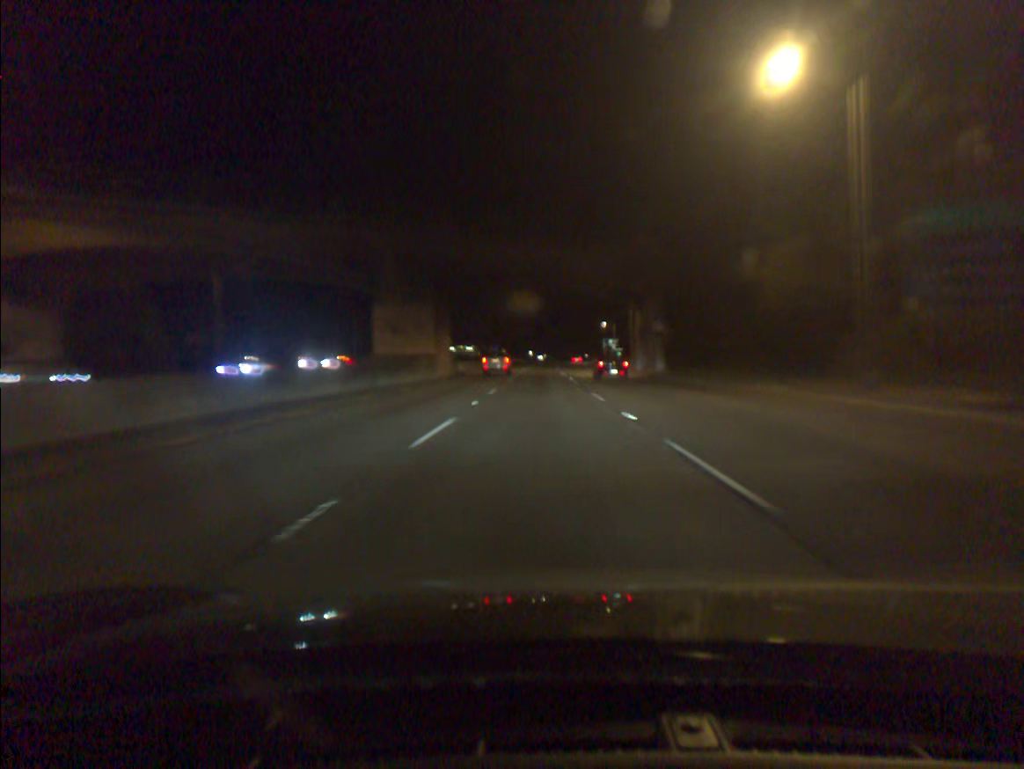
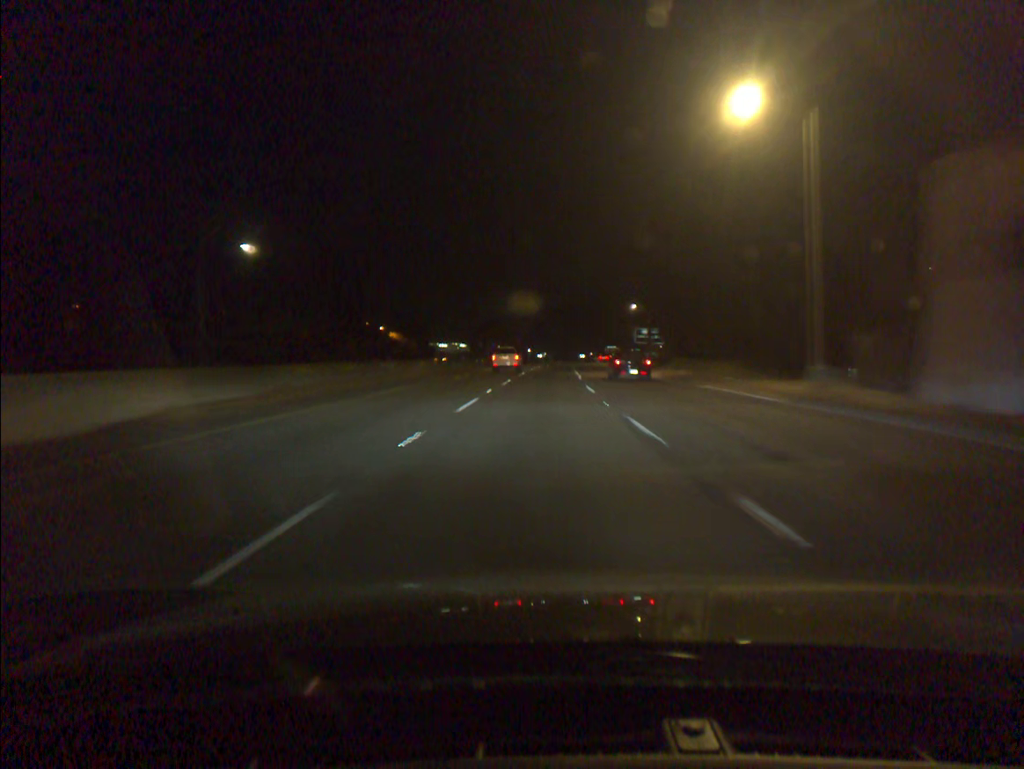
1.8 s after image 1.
(+0.1, +53.3) m; 0°
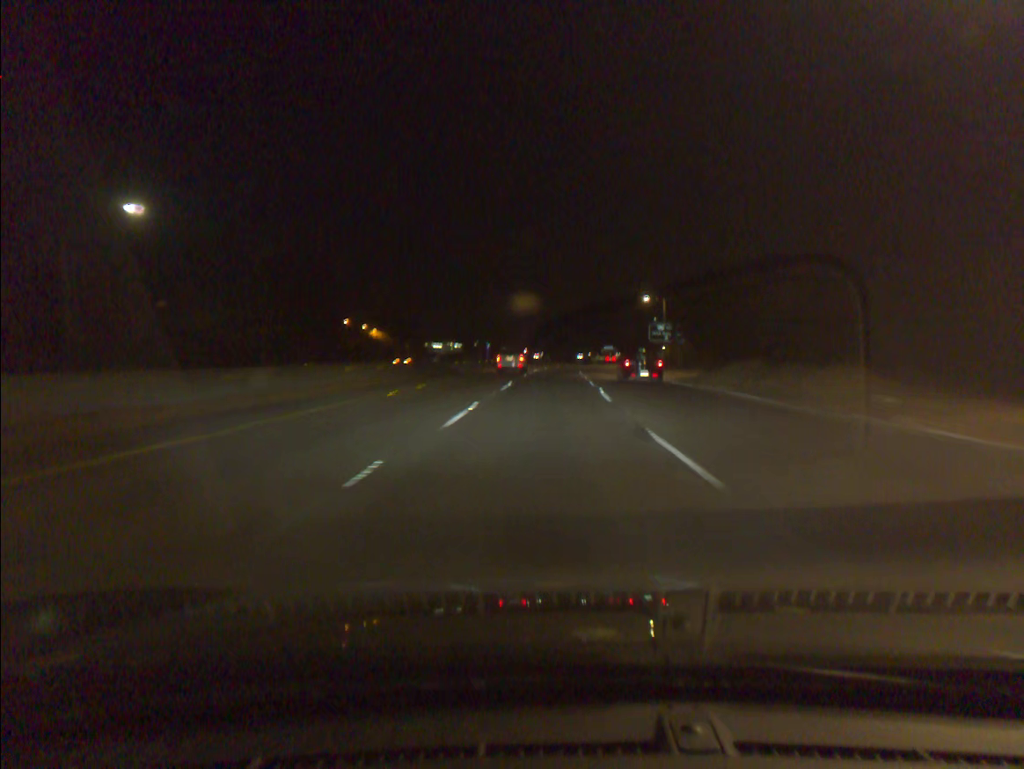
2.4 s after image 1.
(0.0, +17.7) m; 0°
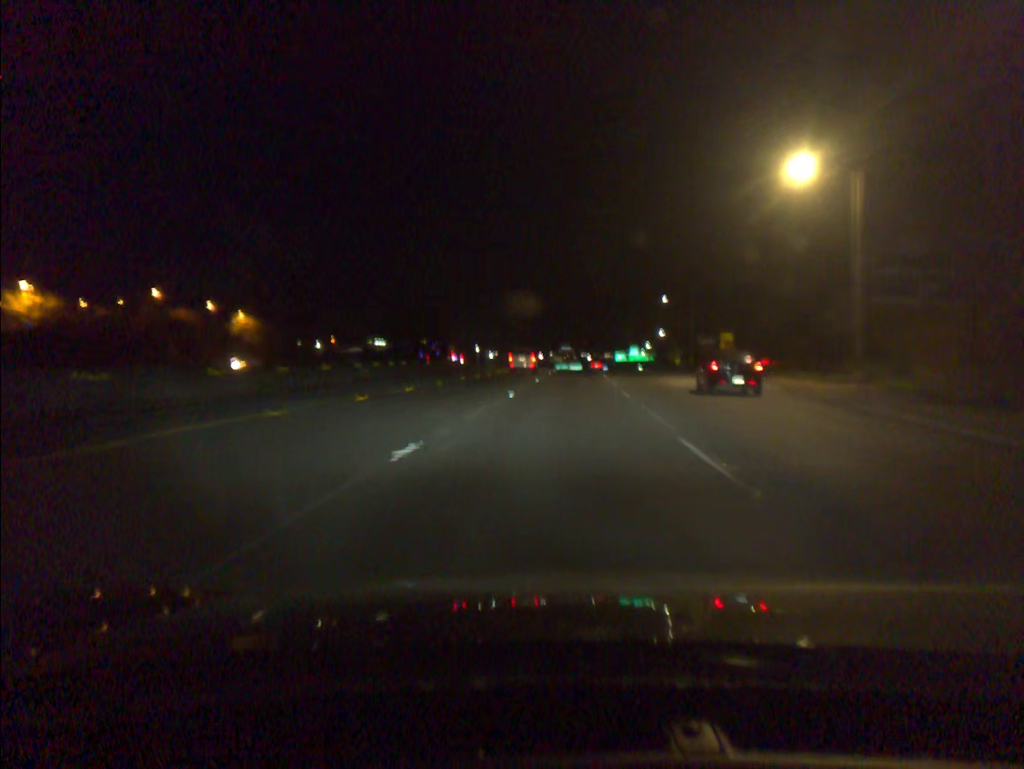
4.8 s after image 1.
(+1.6, +68.7) m; +3°
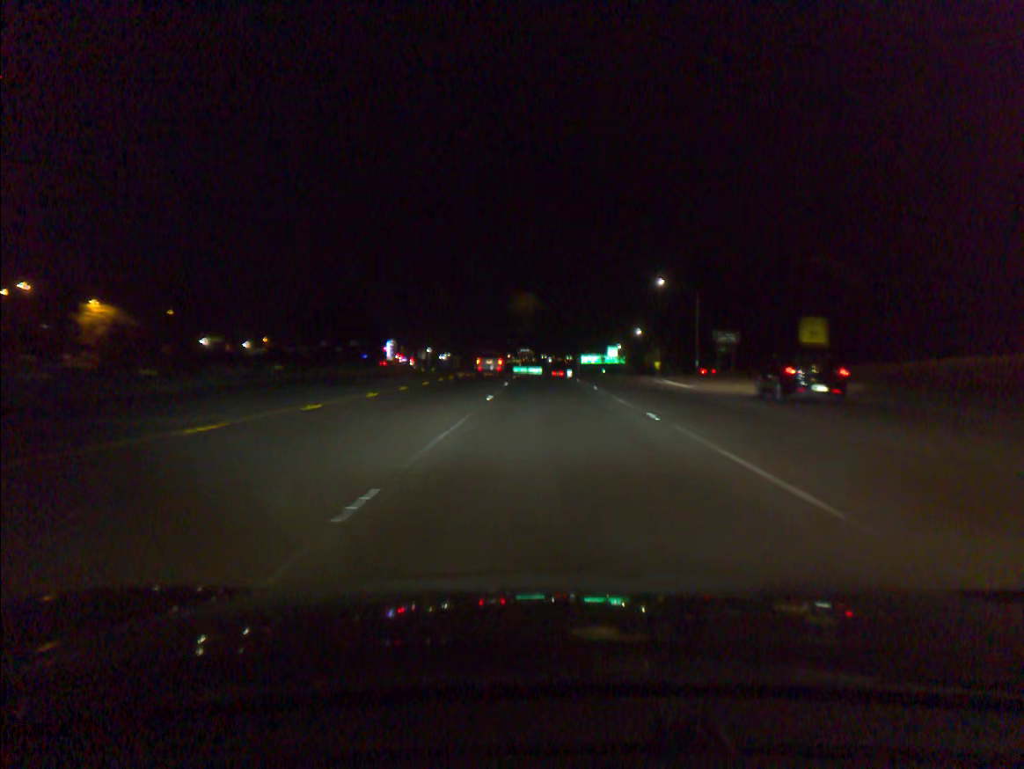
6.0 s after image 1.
(+1.0, +33.4) m; +3°
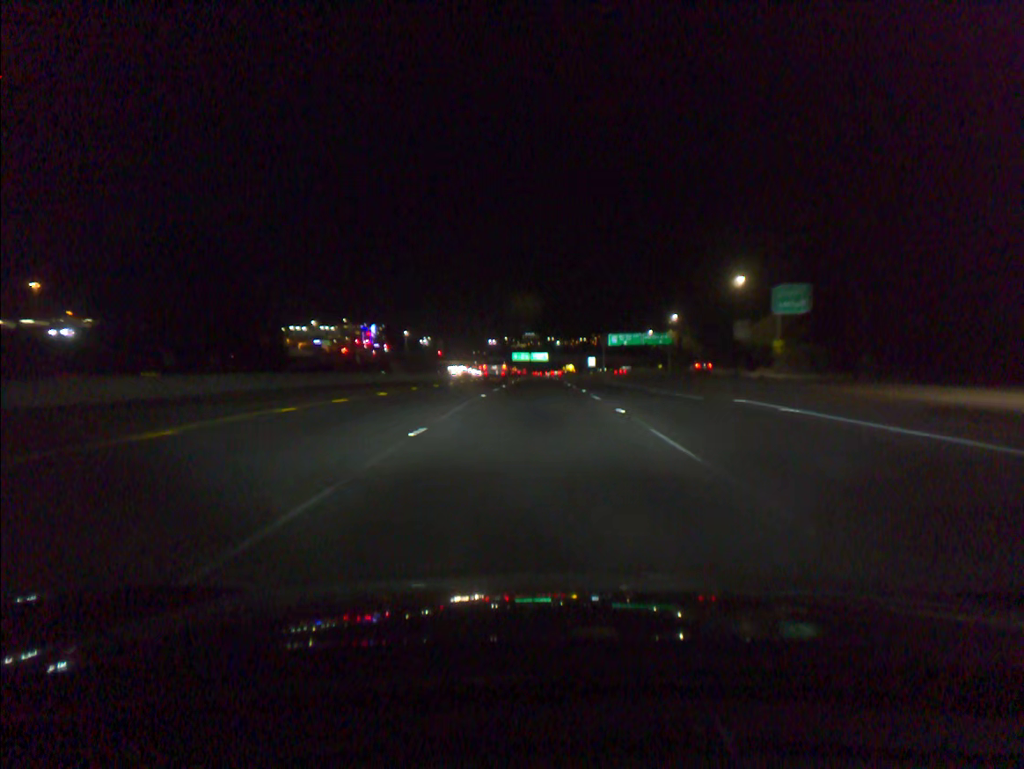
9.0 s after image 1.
(+0.1, +83.8) m; 0°
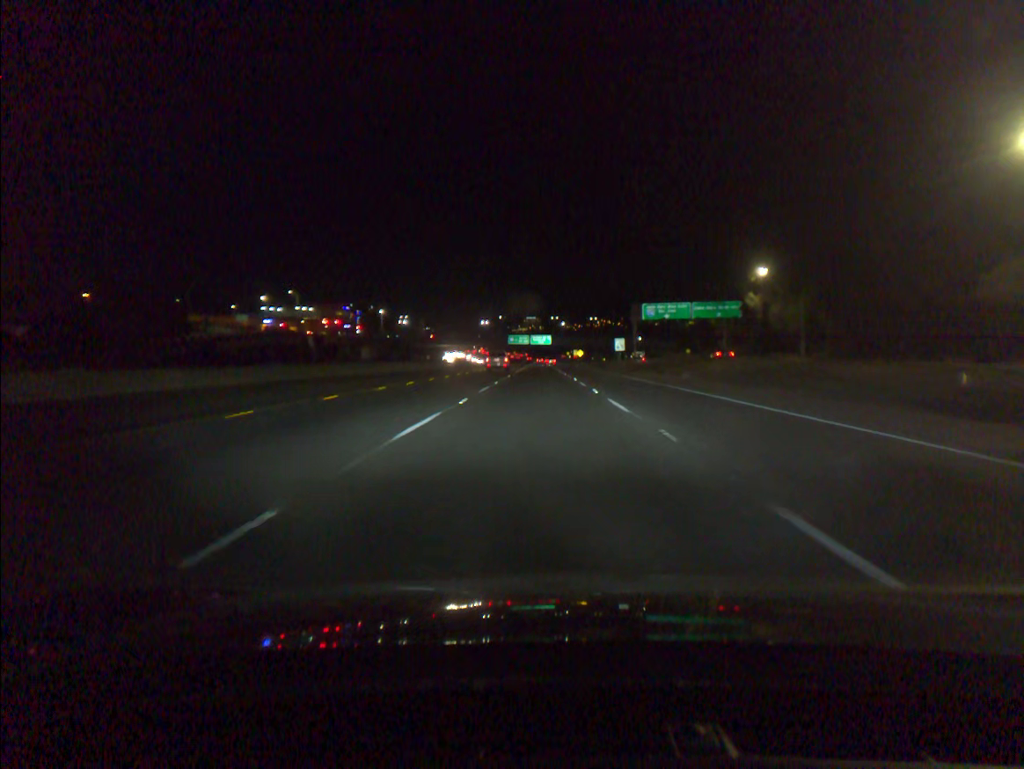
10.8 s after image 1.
(0.0, +51.4) m; 0°
